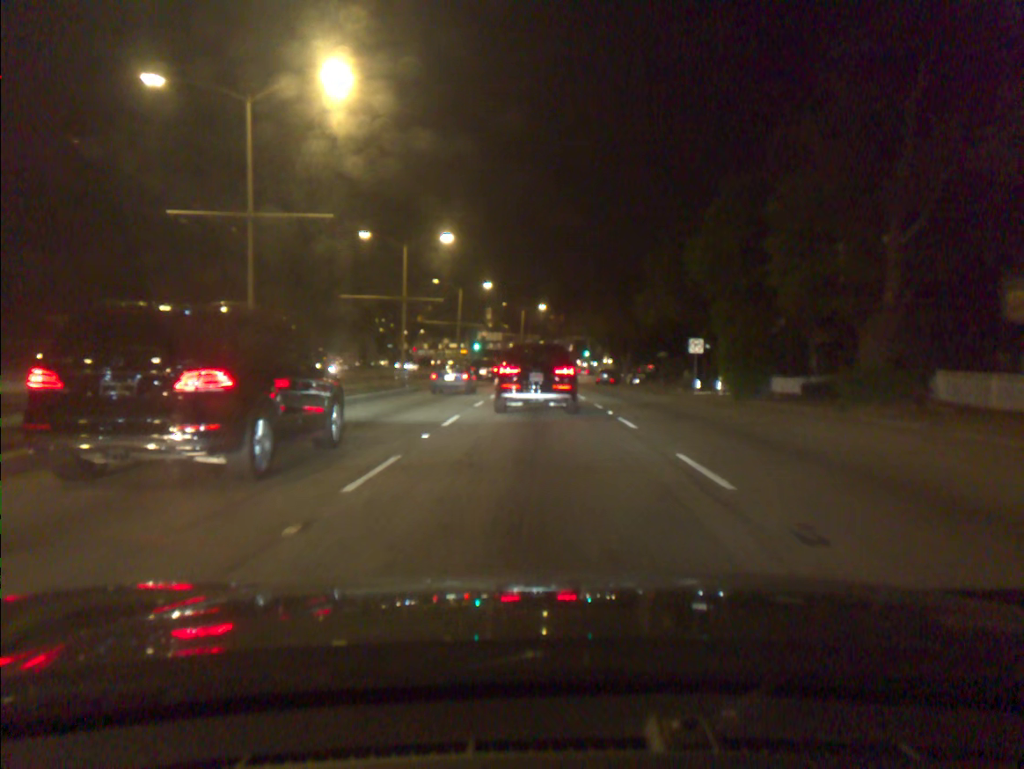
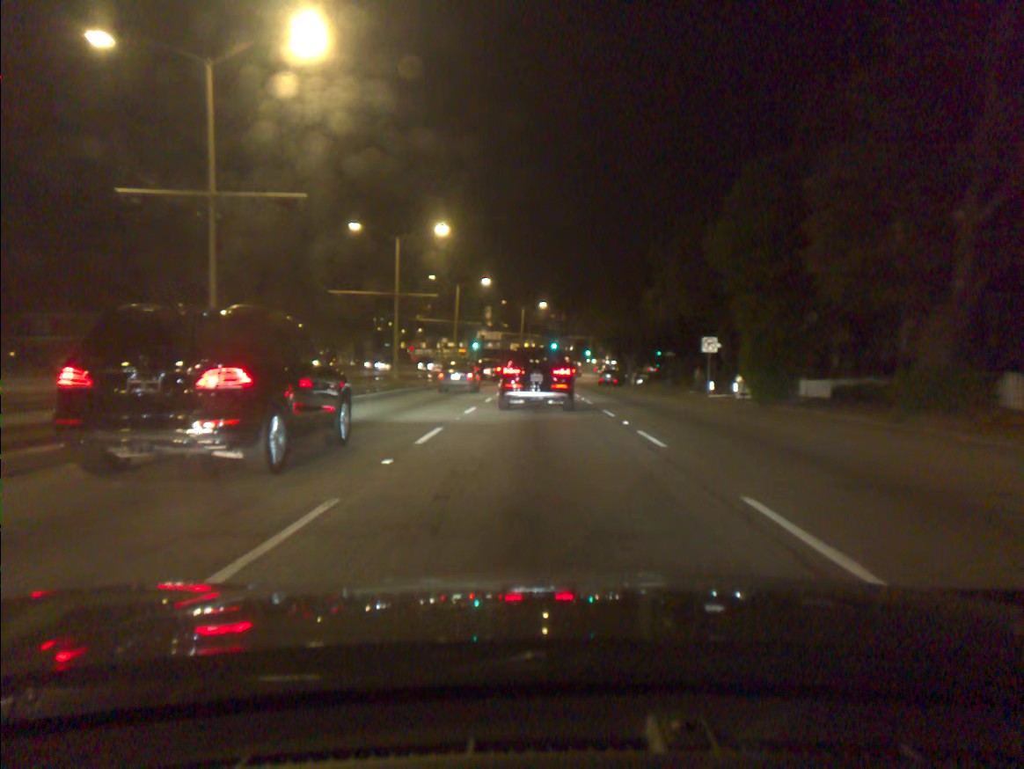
(0.0, +3.1) m; 0°
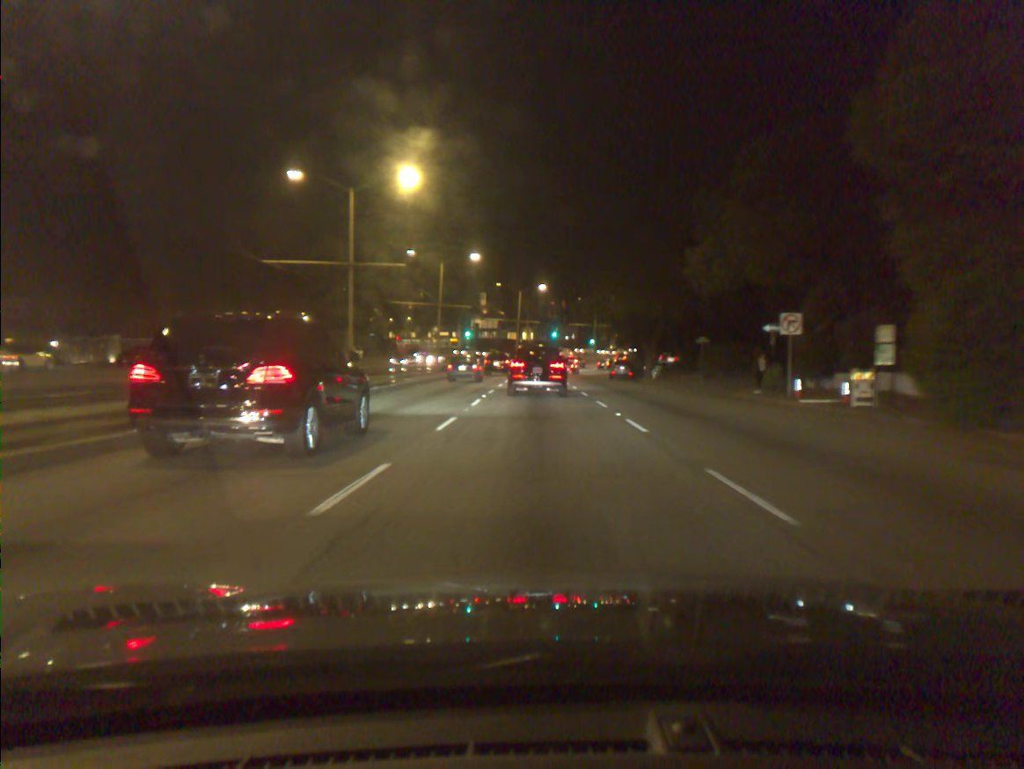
(+0.1, +12.9) m; +1°
